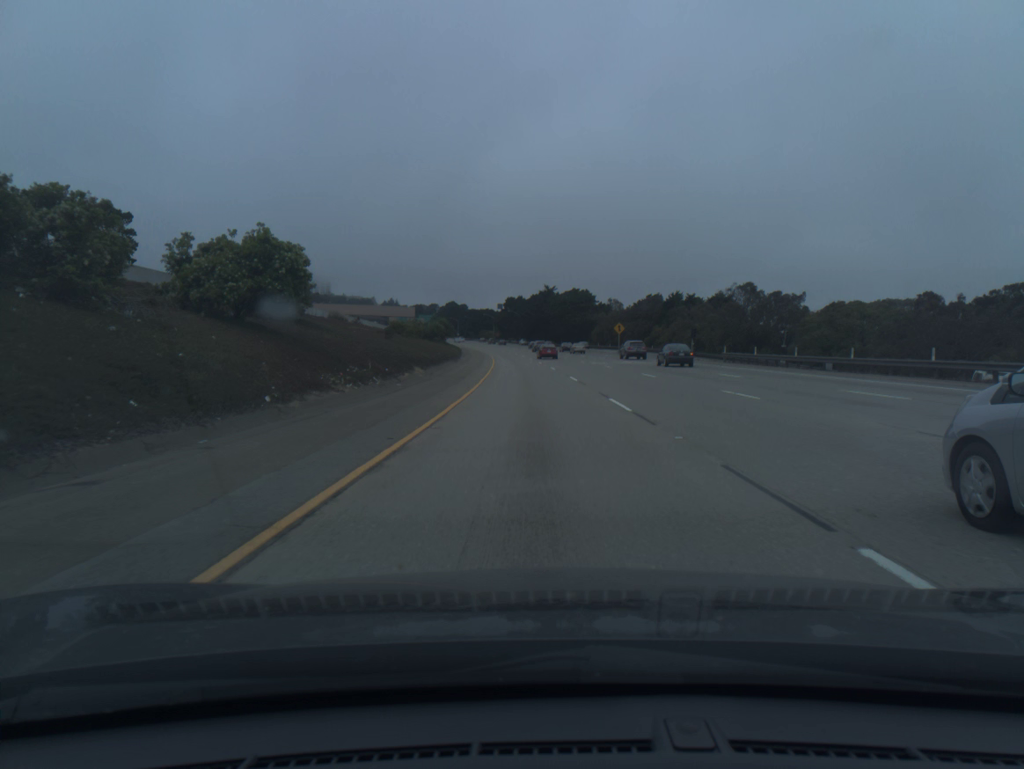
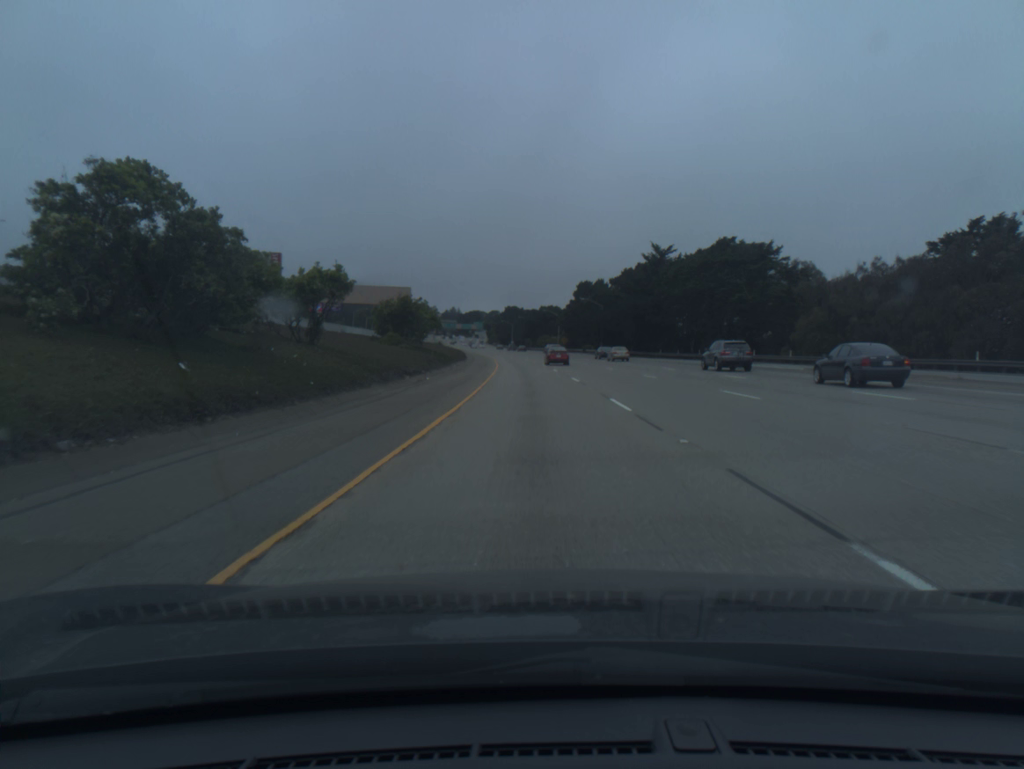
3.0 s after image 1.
(-4.5, +101.6) m; -5°
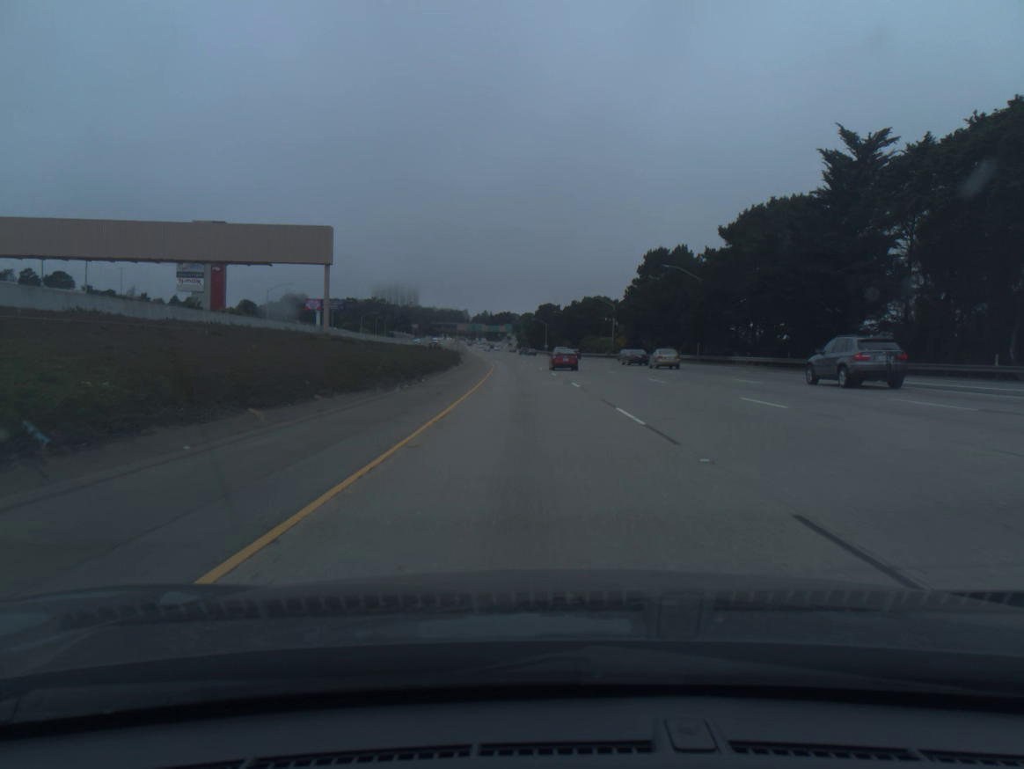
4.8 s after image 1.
(-1.4, +60.8) m; -3°
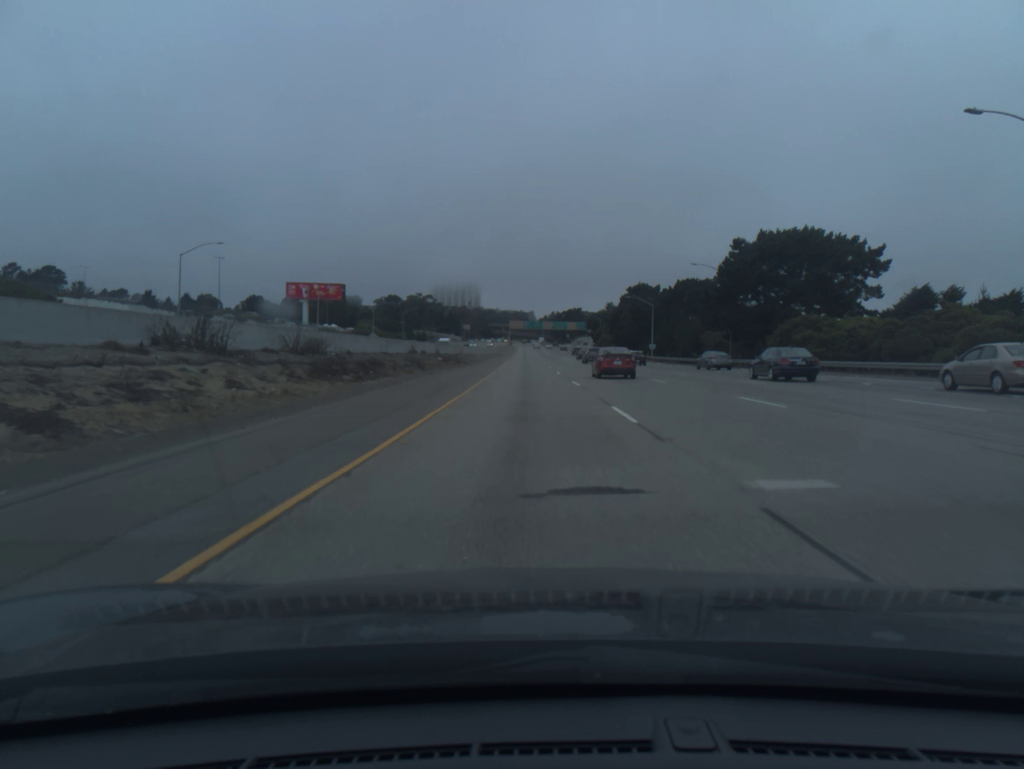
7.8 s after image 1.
(-4.4, +102.0) m; -5°
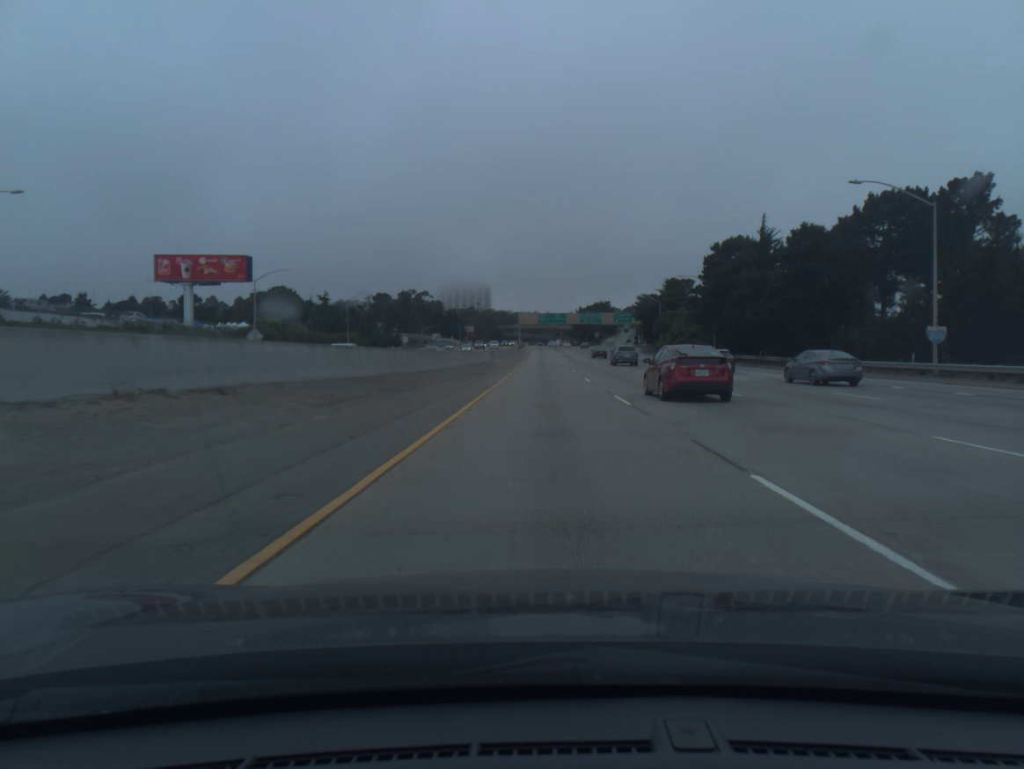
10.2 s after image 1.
(-1.6, +81.8) m; -1°
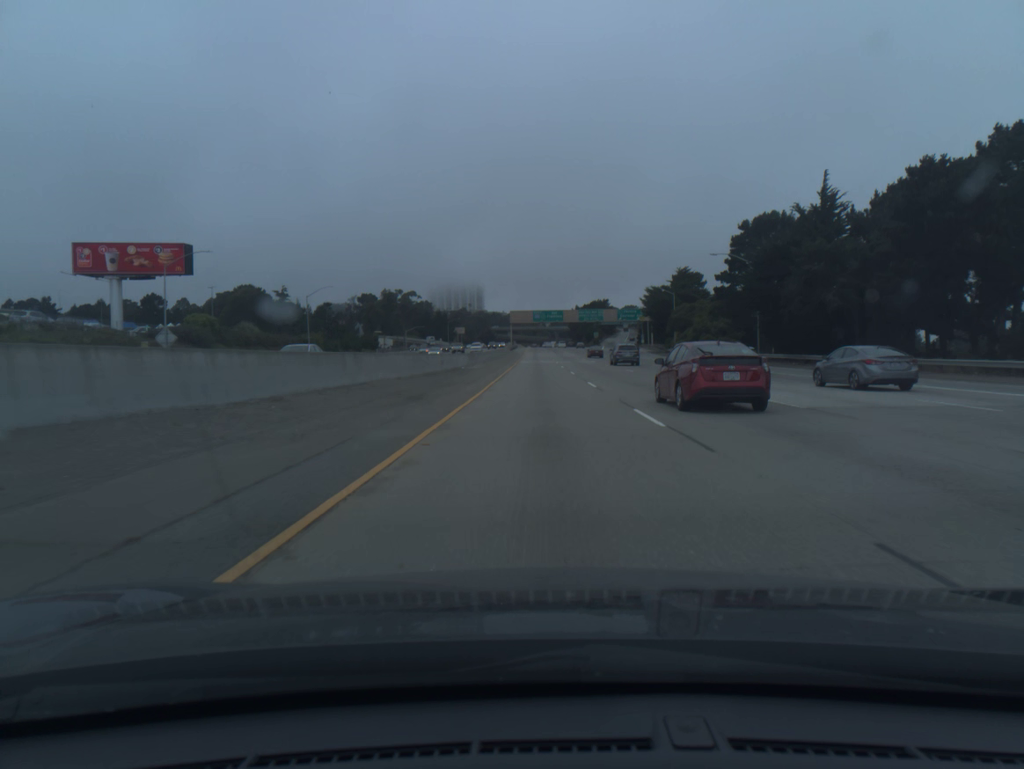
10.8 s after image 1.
(+0.1, +20.4) m; 0°
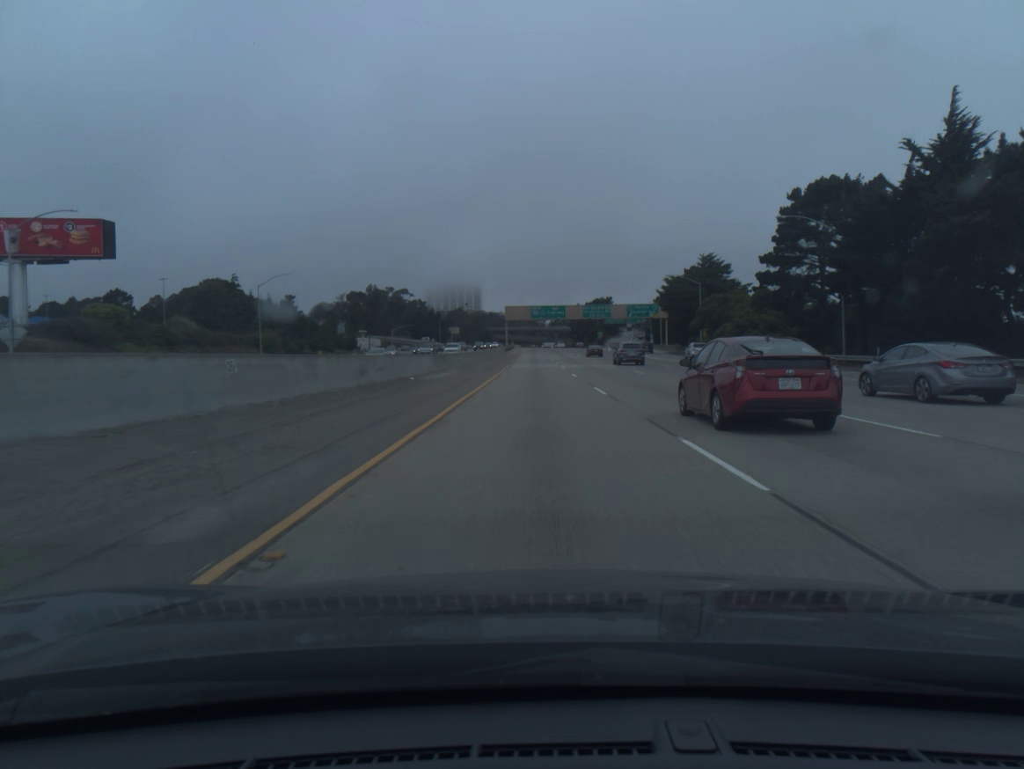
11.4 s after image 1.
(0.0, +20.4) m; 0°
